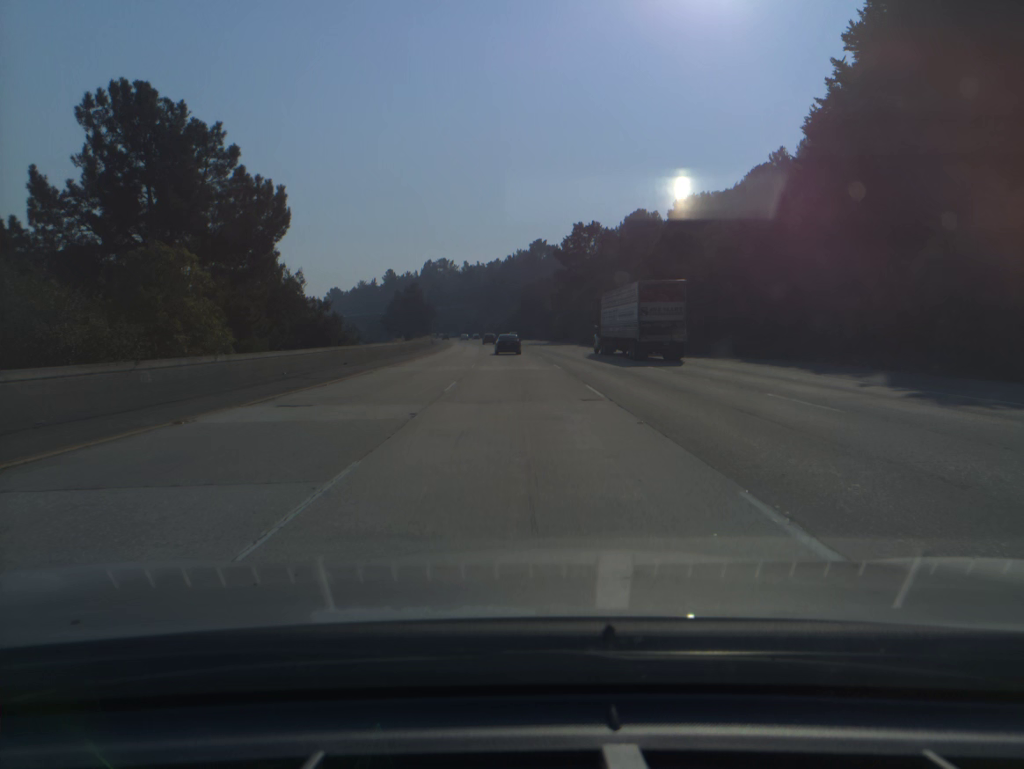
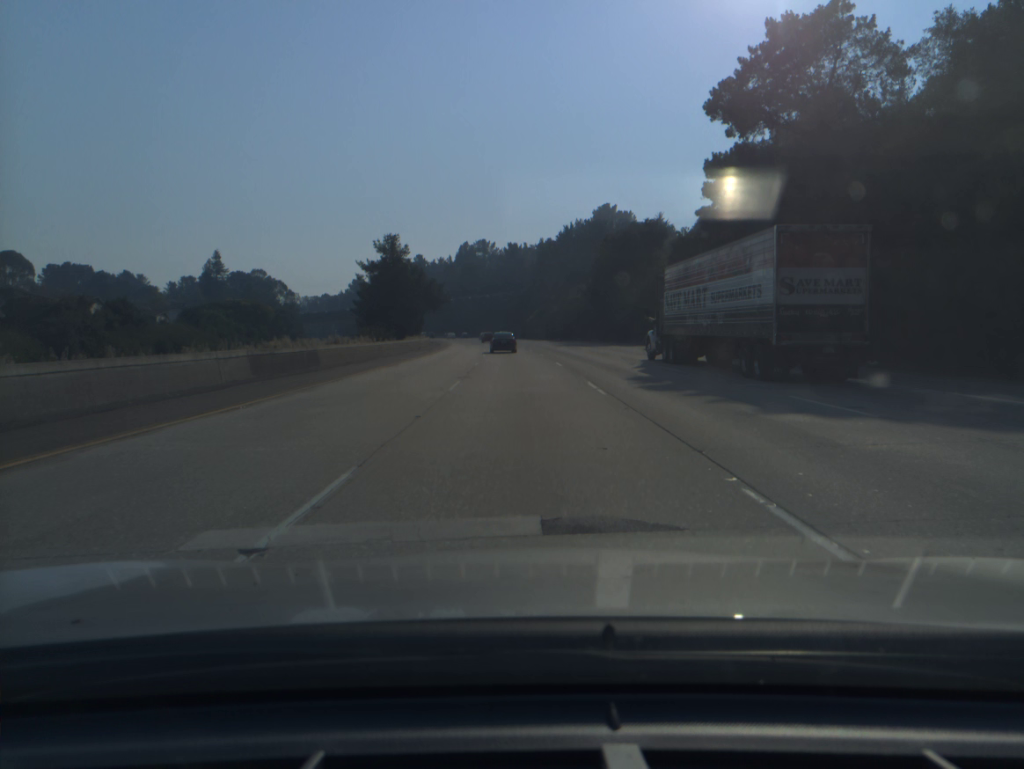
(-2.7, +88.2) m; -4°
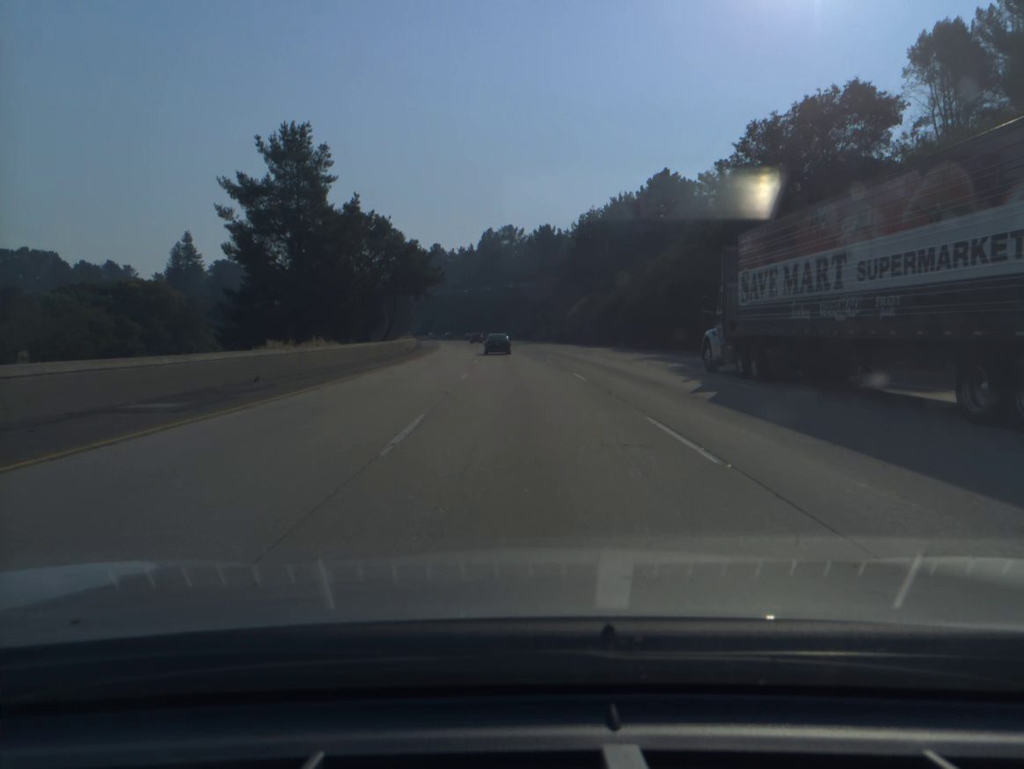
(-1.0, +52.7) m; -2°
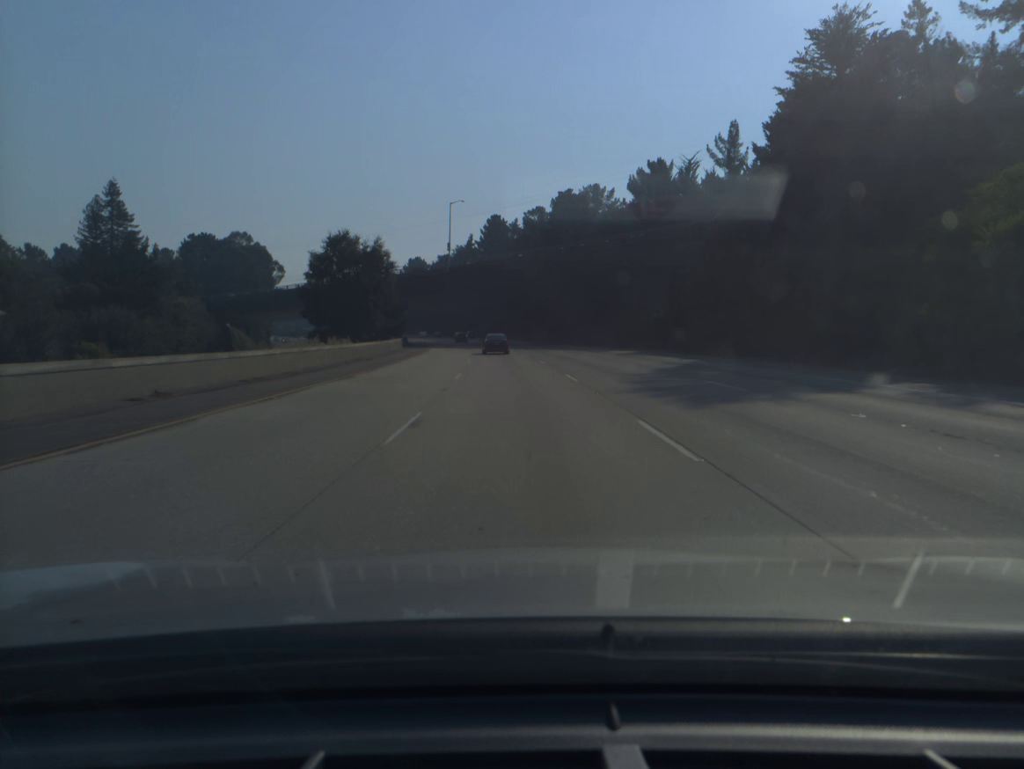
(-3.6, +87.0) m; -5°
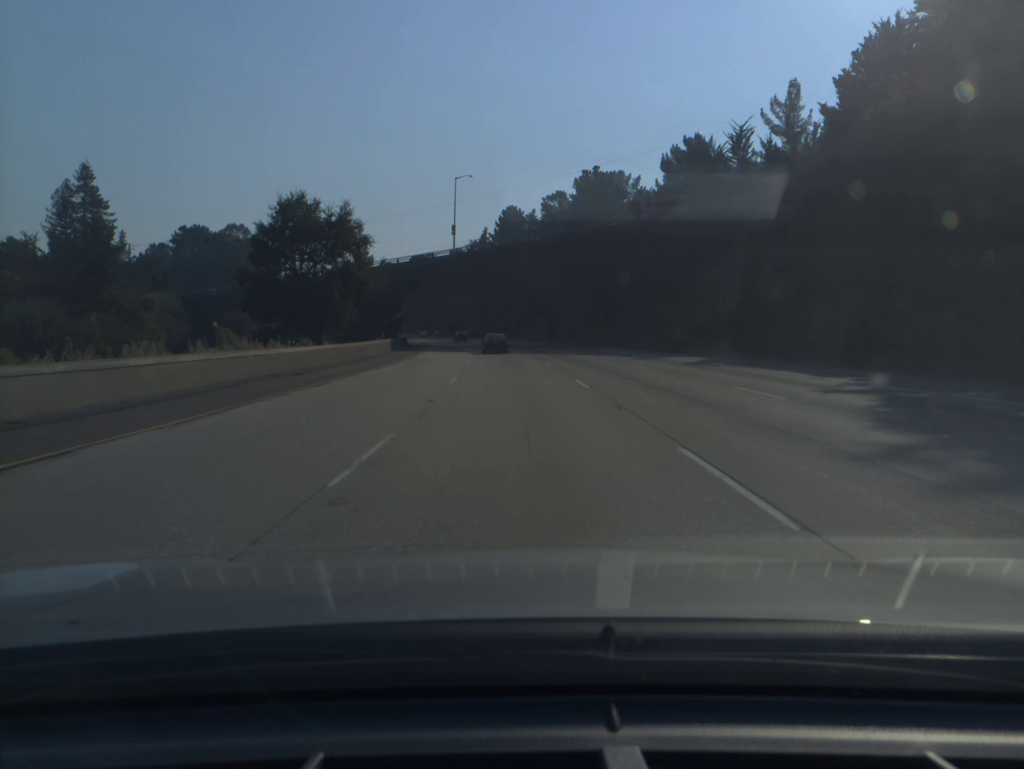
(-0.2, +17.4) m; -1°
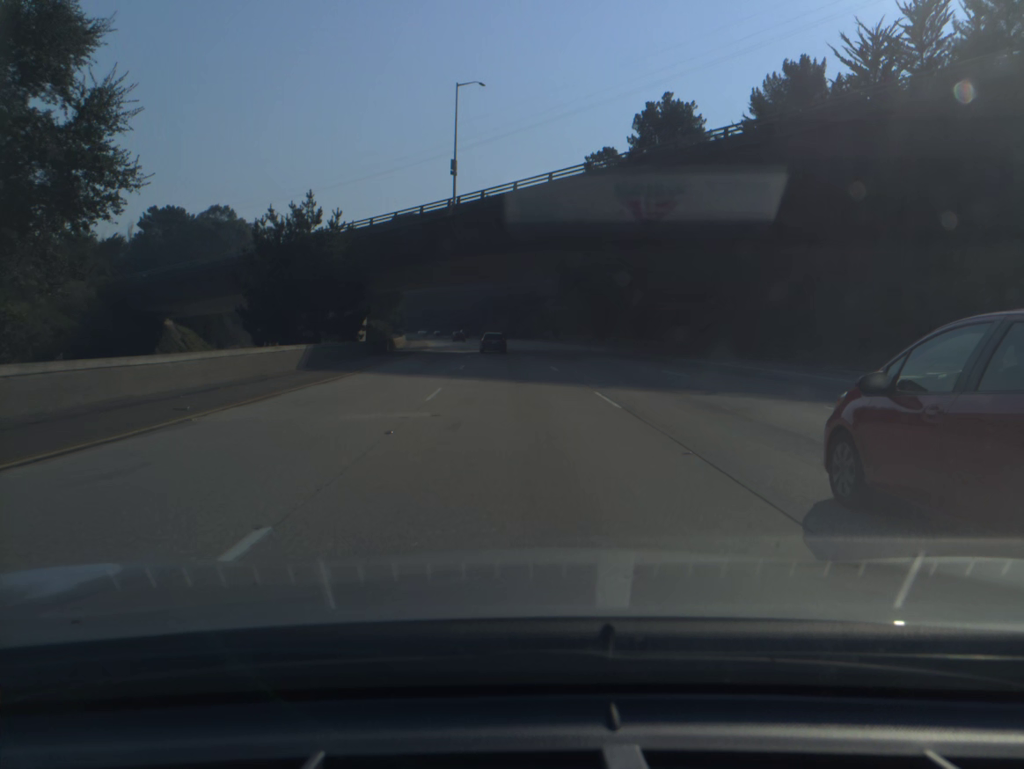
(-0.7, +34.6) m; -2°
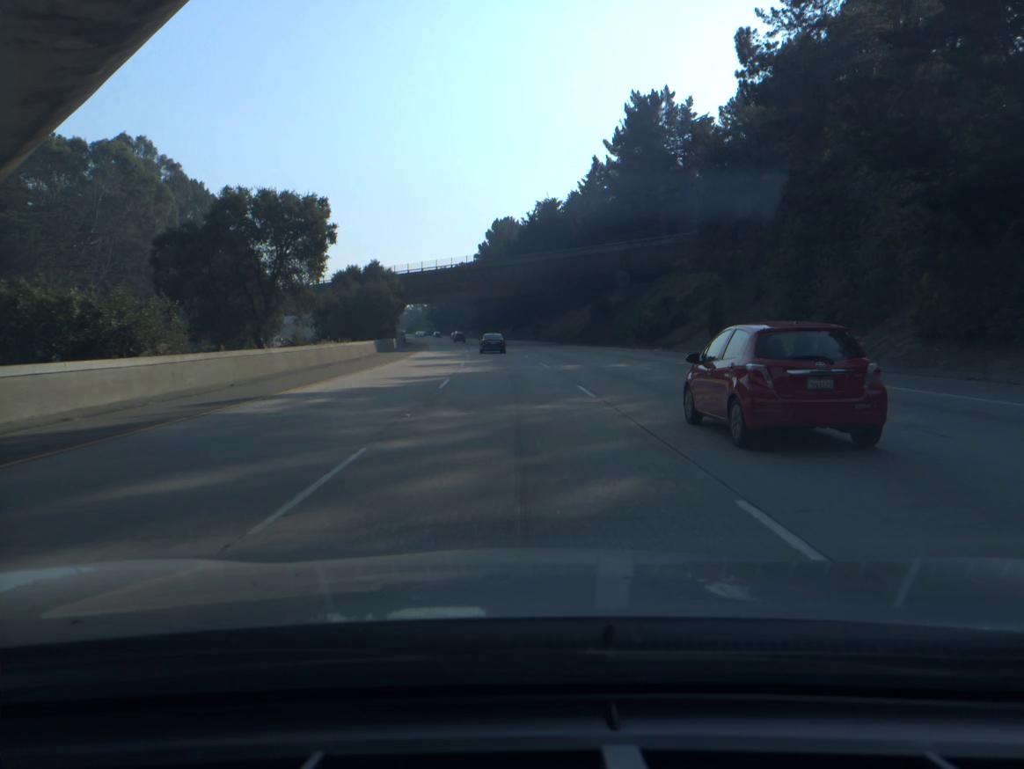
(-3.0, +69.2) m; -5°
